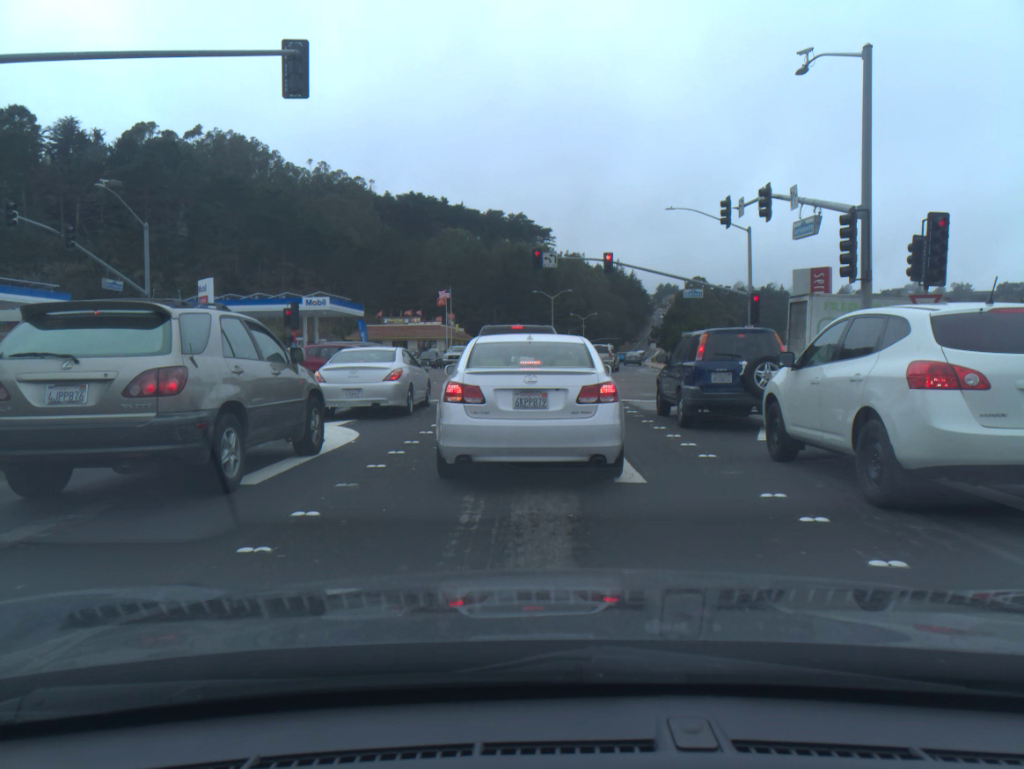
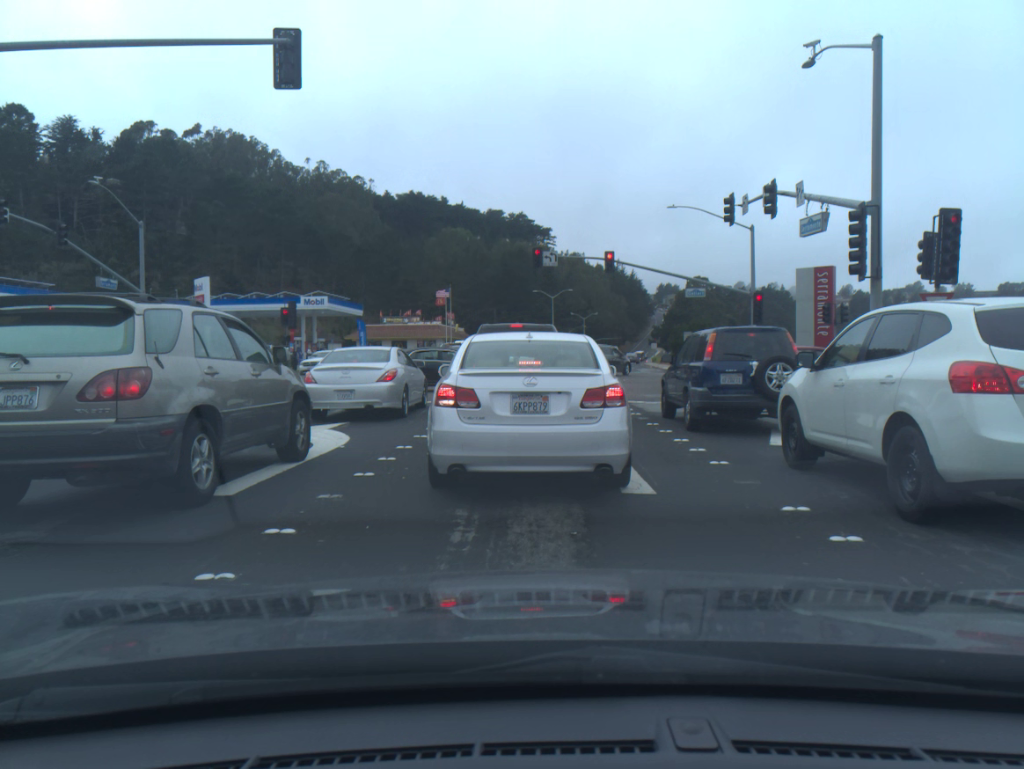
(0.0, +0.6) m; 0°
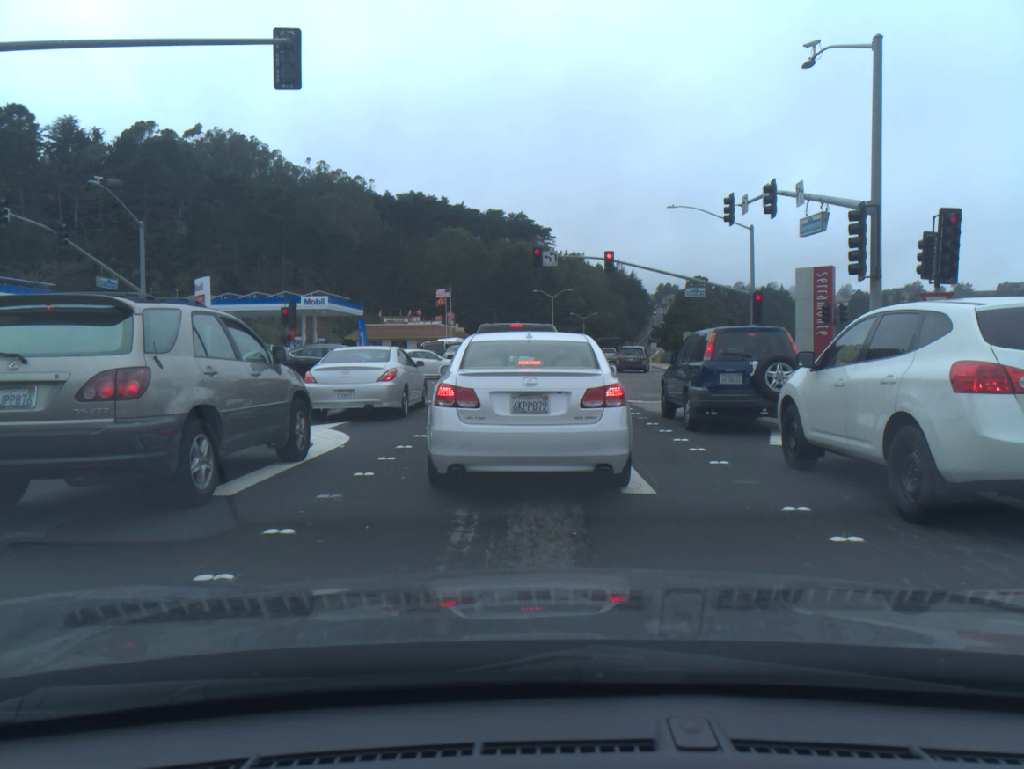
(0.0, 0.0) m; 0°
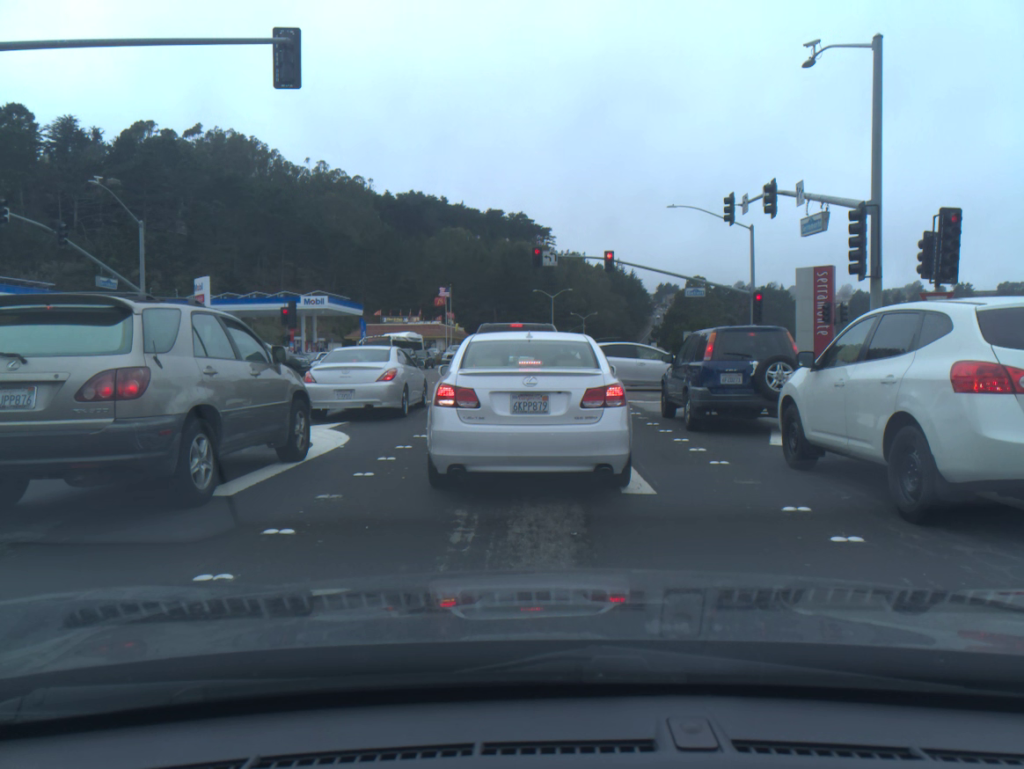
(0.0, 0.0) m; 0°
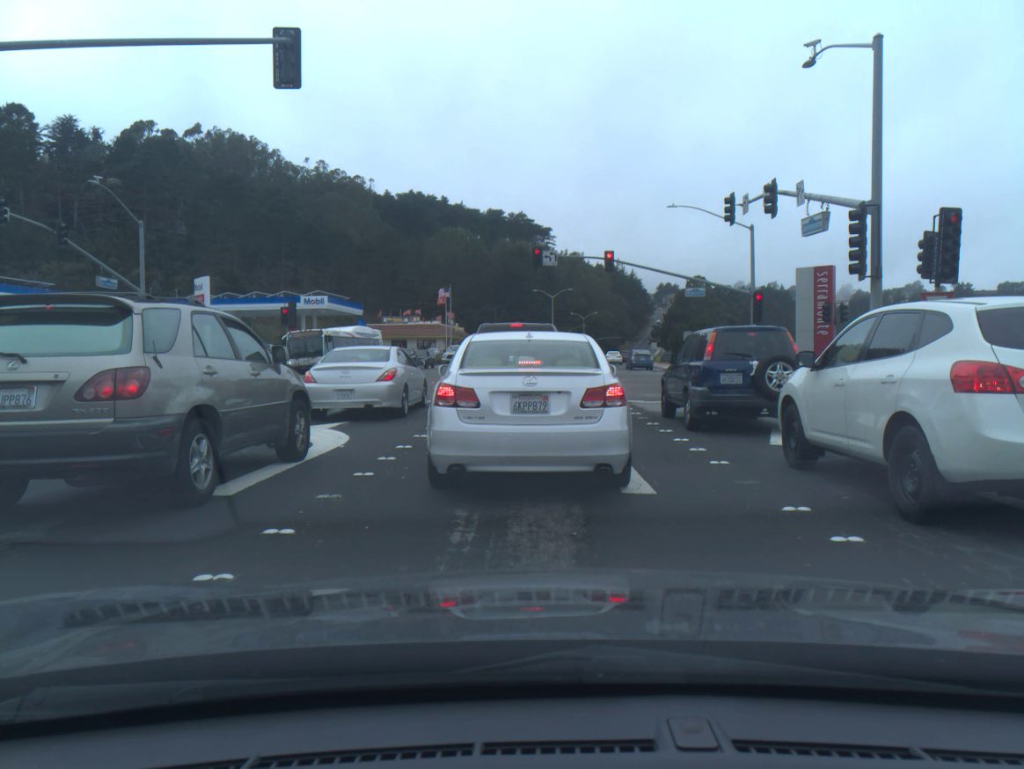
(0.0, 0.0) m; 0°
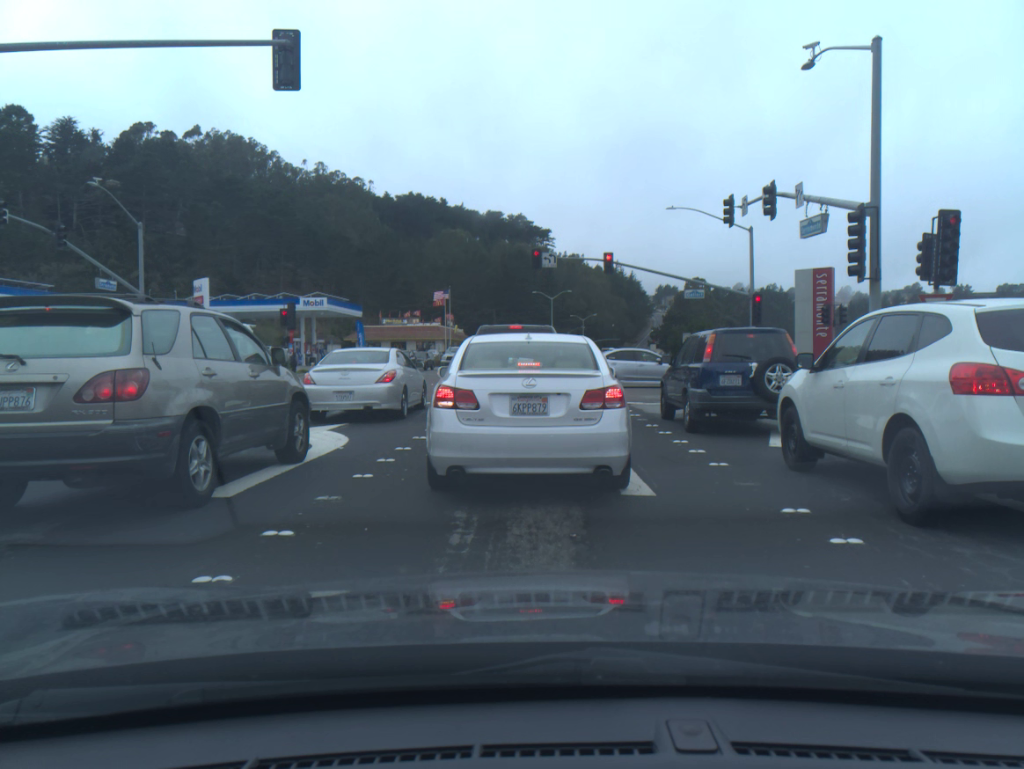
(0.0, 0.0) m; 0°
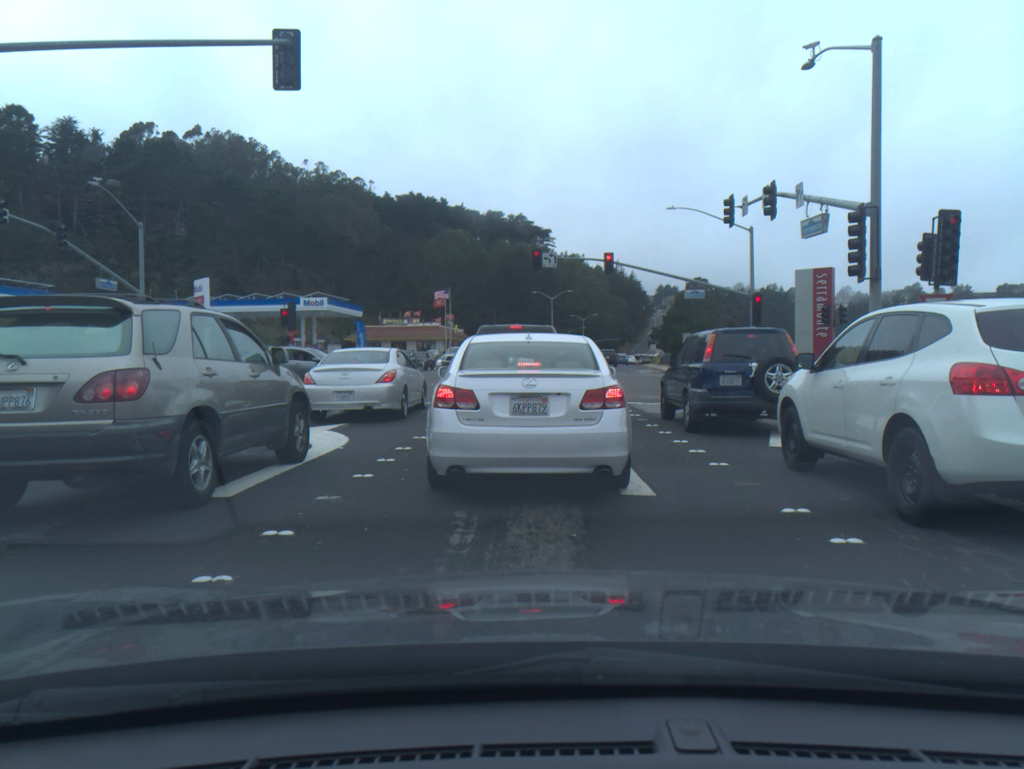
(0.0, 0.0) m; 0°
